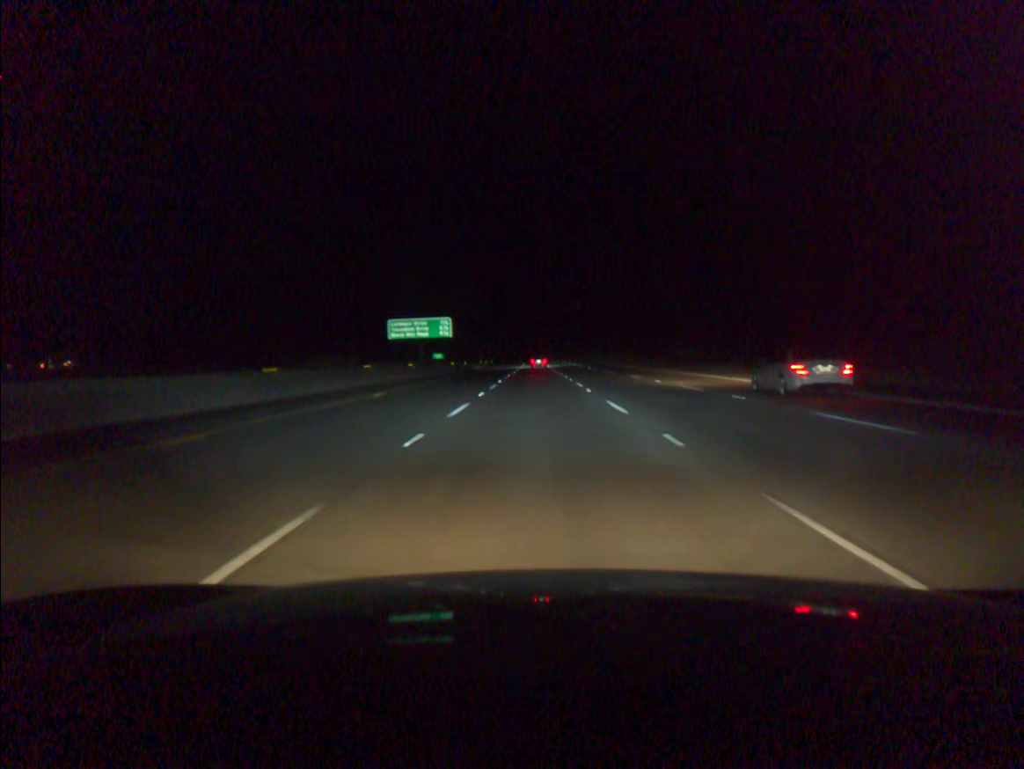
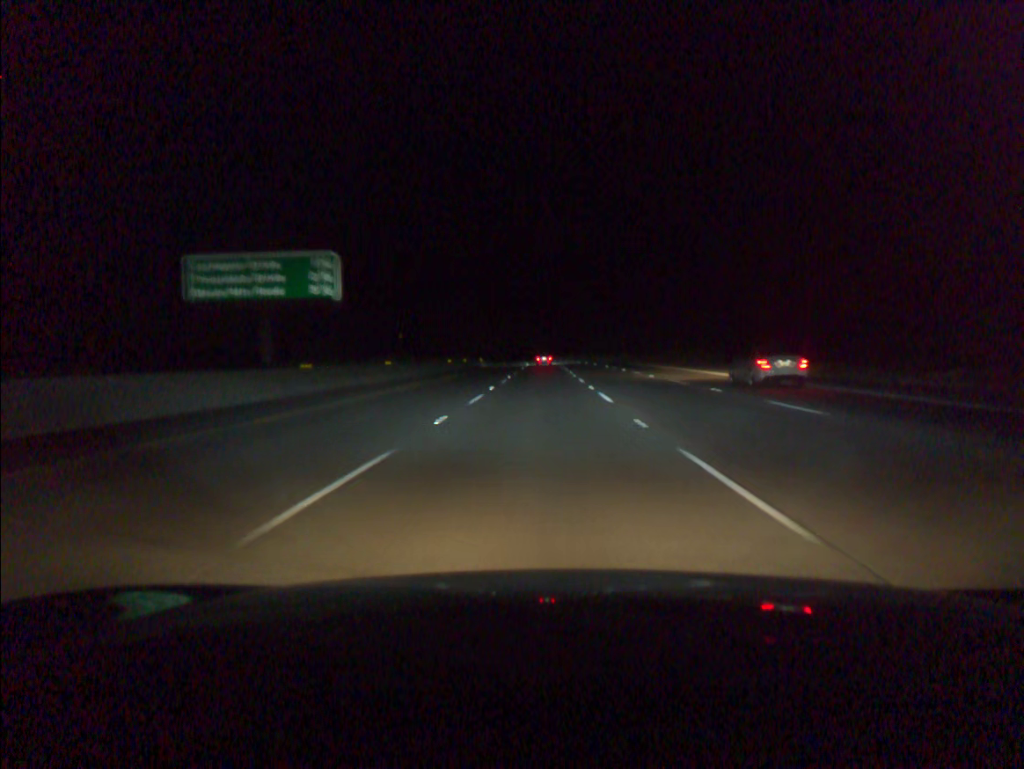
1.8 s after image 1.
(-0.3, +54.7) m; -1°
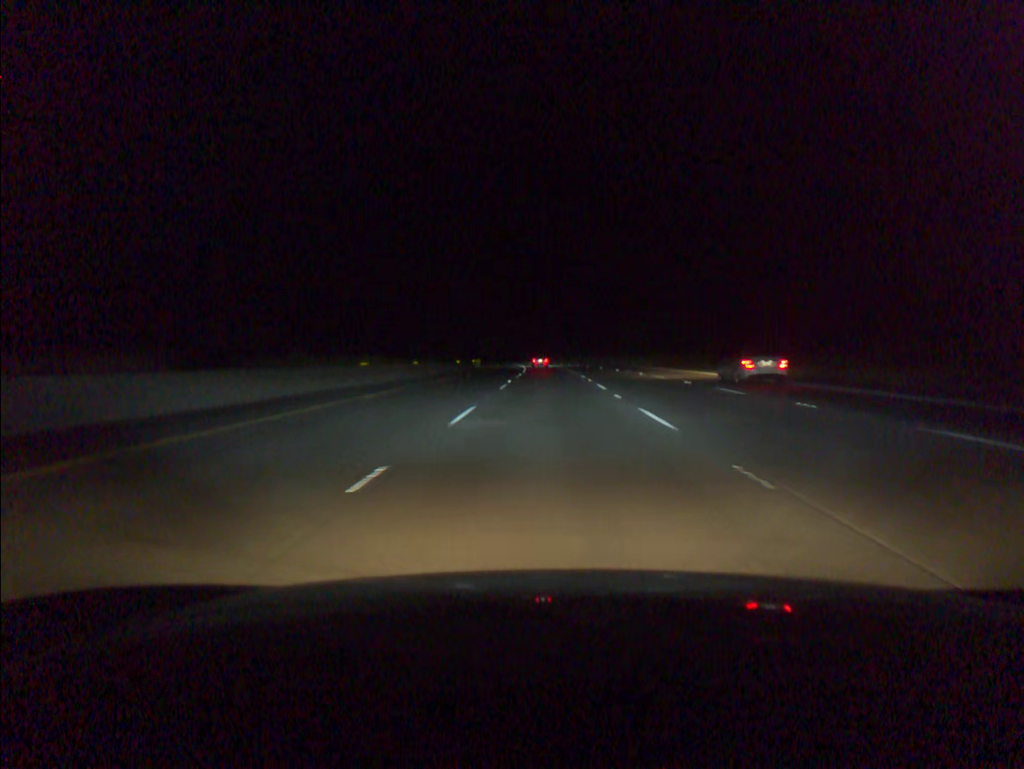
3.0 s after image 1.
(-0.1, +36.5) m; 0°
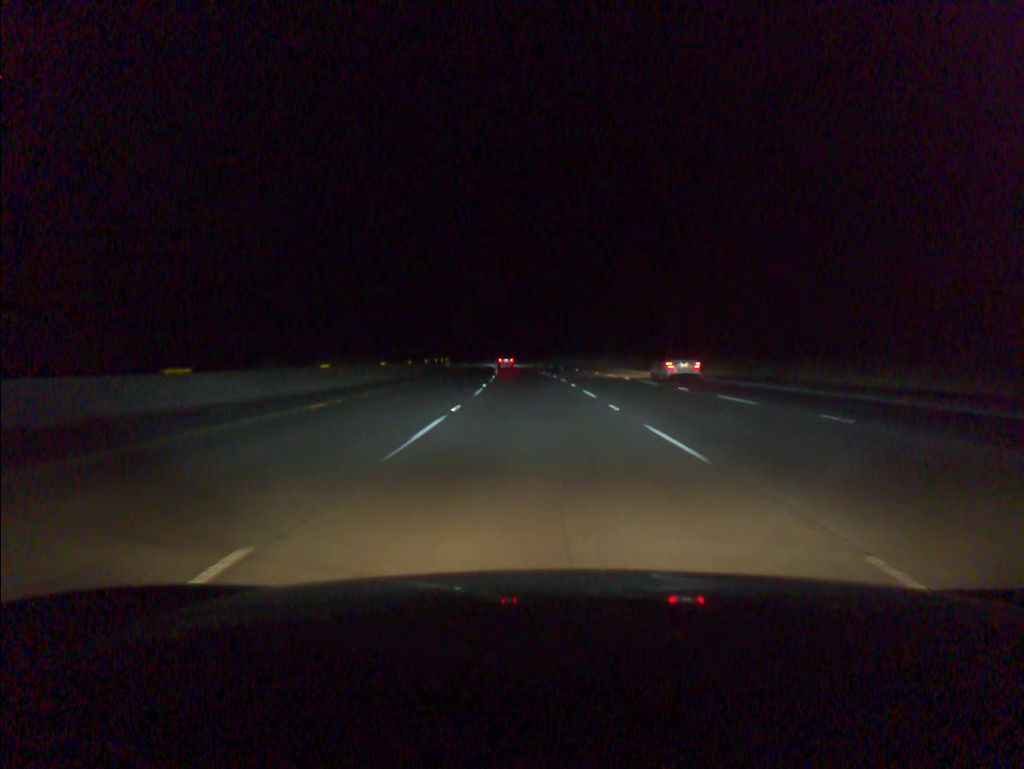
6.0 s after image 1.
(-0.1, +91.2) m; -1°
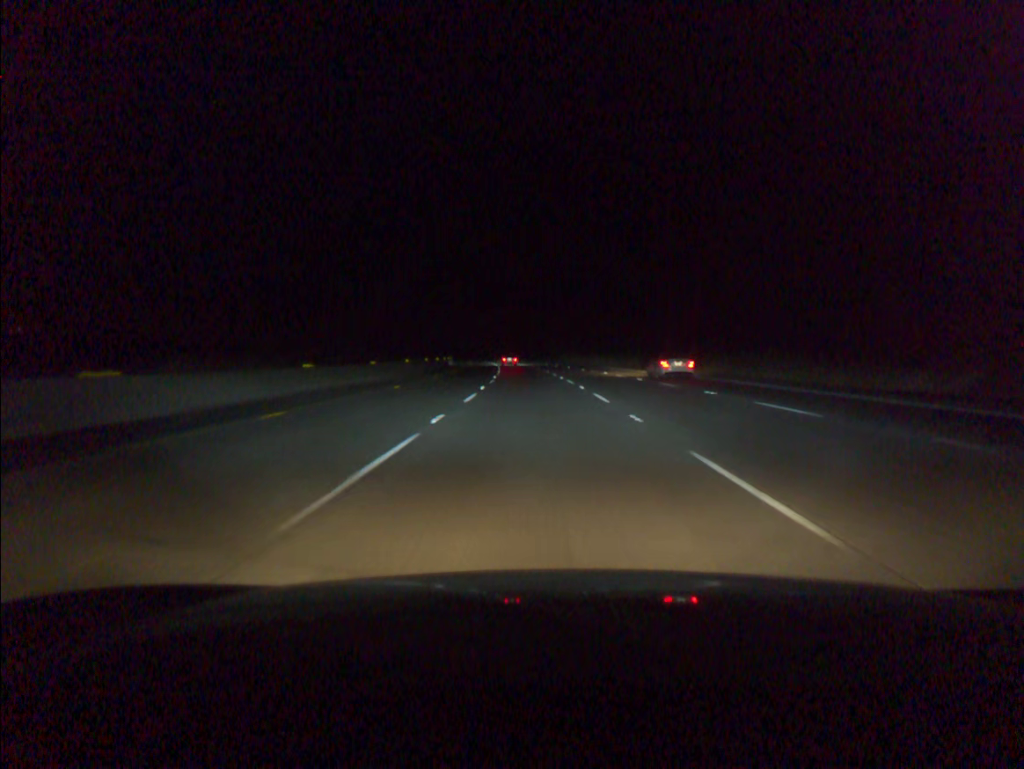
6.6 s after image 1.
(-0.2, +18.2) m; -1°
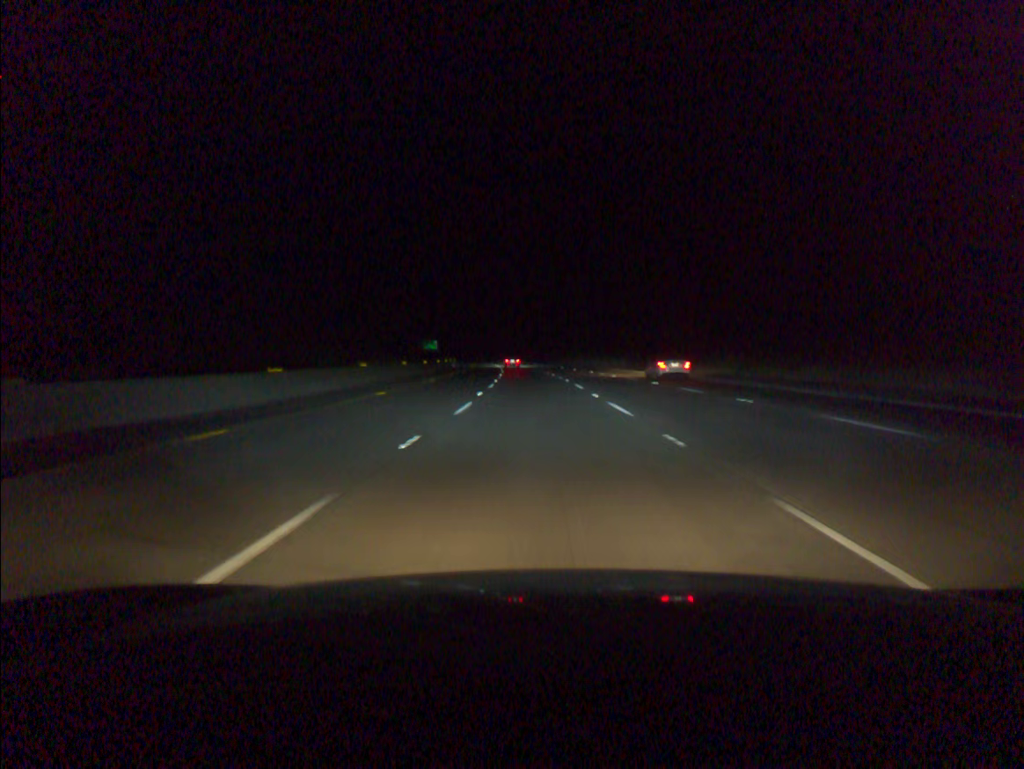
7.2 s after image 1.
(-0.2, +18.3) m; -1°
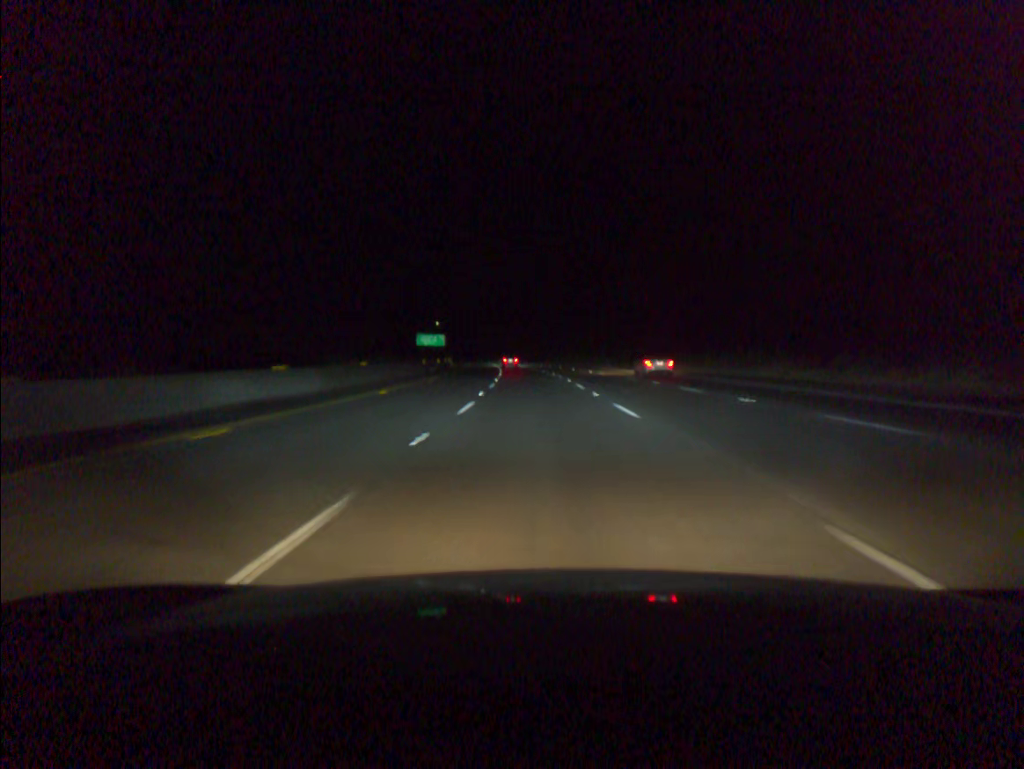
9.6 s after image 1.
(-1.8, +73.1) m; -3°
